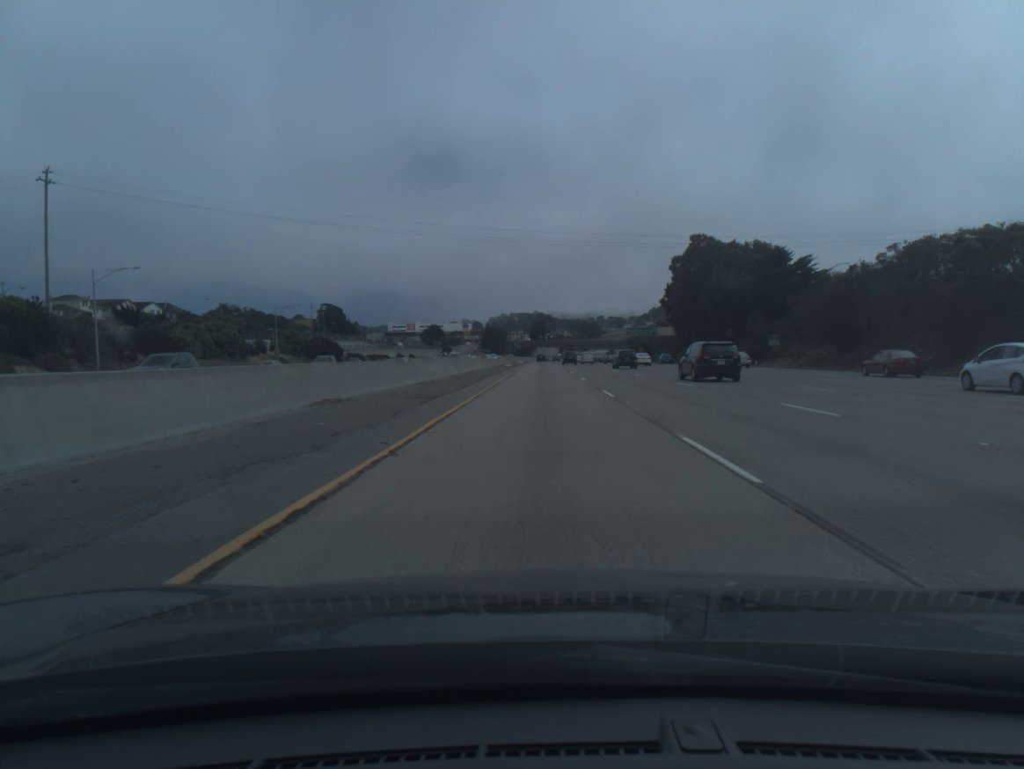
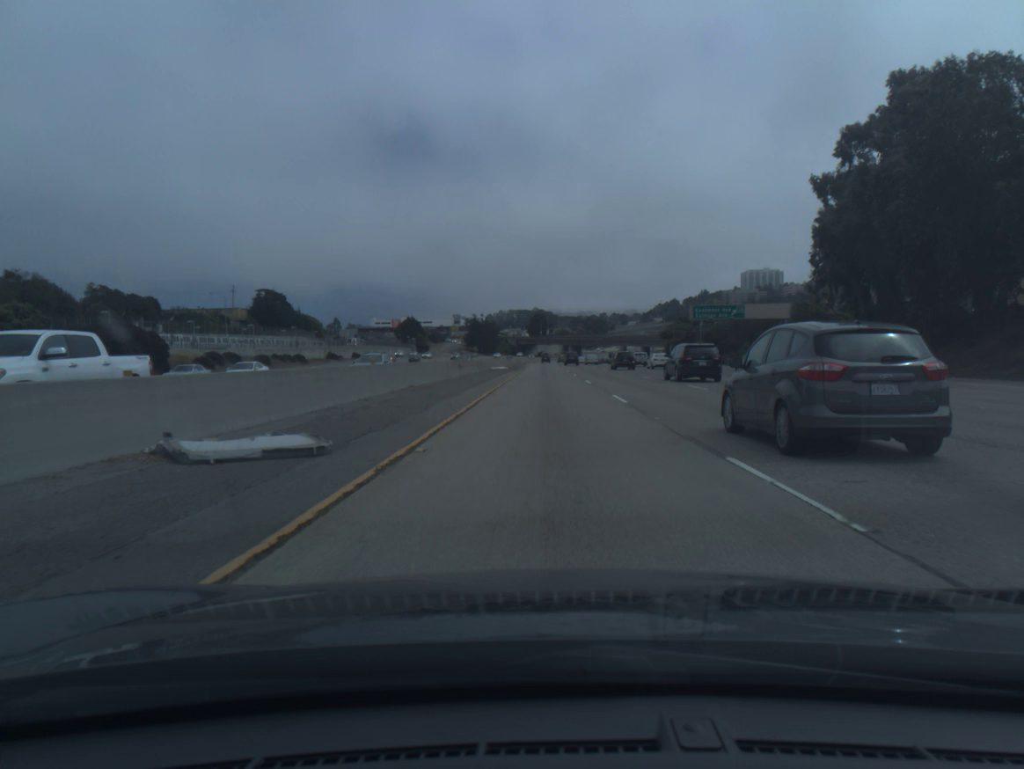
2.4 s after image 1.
(-0.2, +75.3) m; 0°
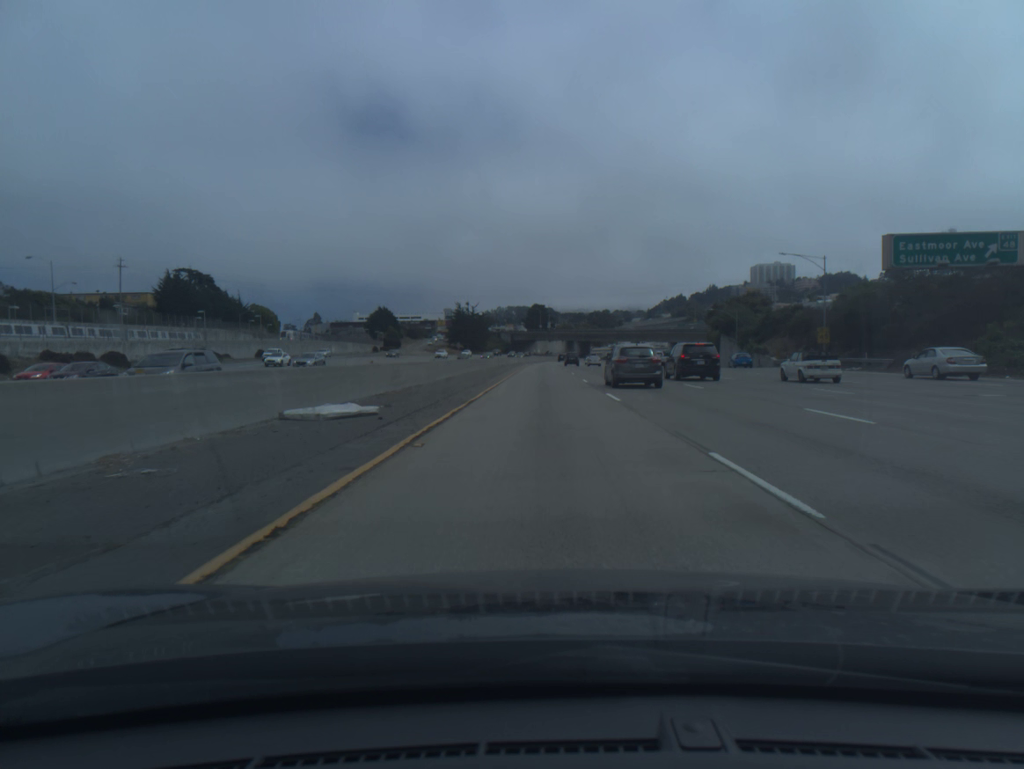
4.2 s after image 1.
(+0.1, +57.9) m; 0°
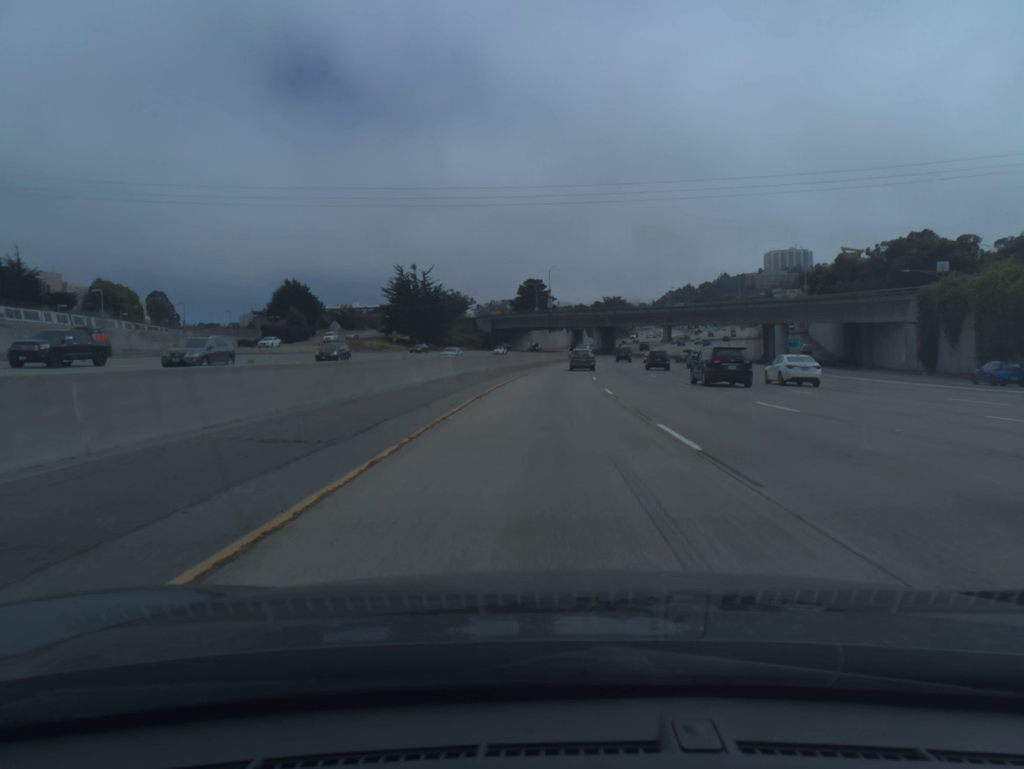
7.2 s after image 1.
(-0.1, +98.2) m; 0°
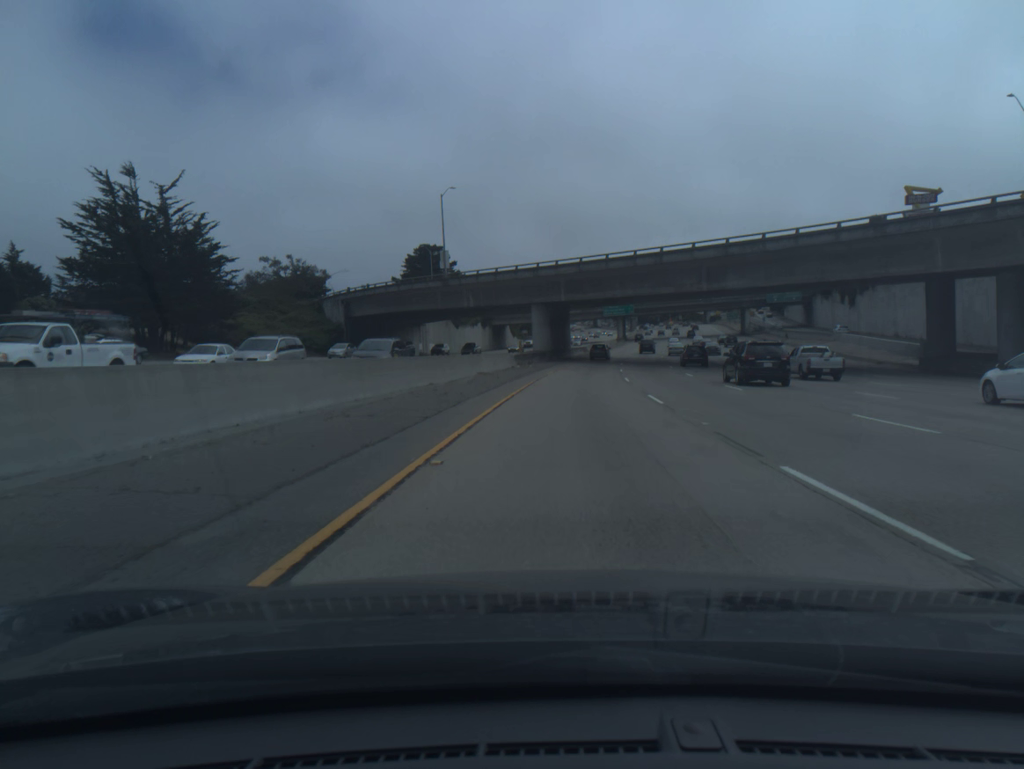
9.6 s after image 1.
(+2.9, +78.8) m; +6°
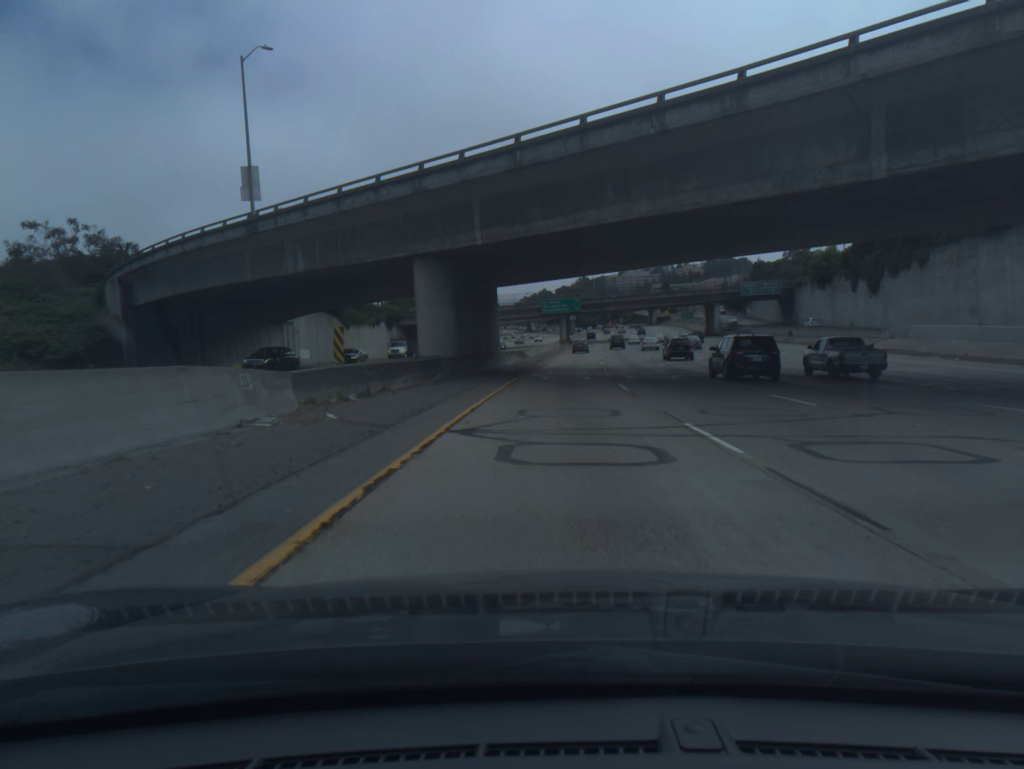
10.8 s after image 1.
(+1.7, +39.3) m; +5°
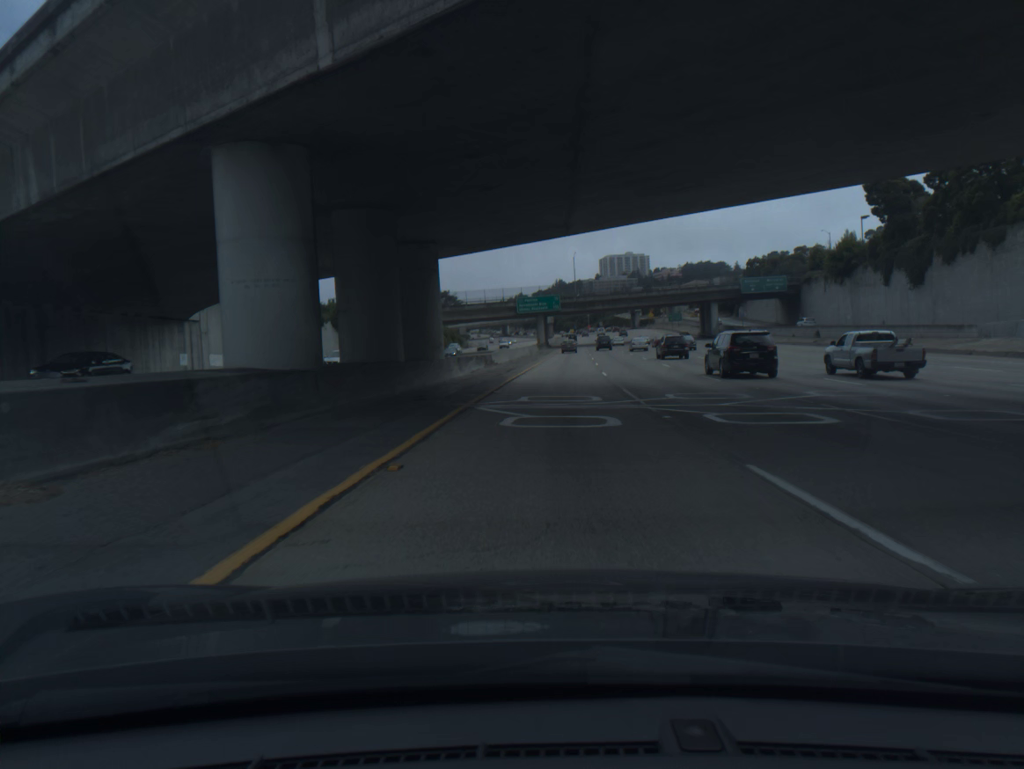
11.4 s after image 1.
(+0.3, +19.6) m; +2°
